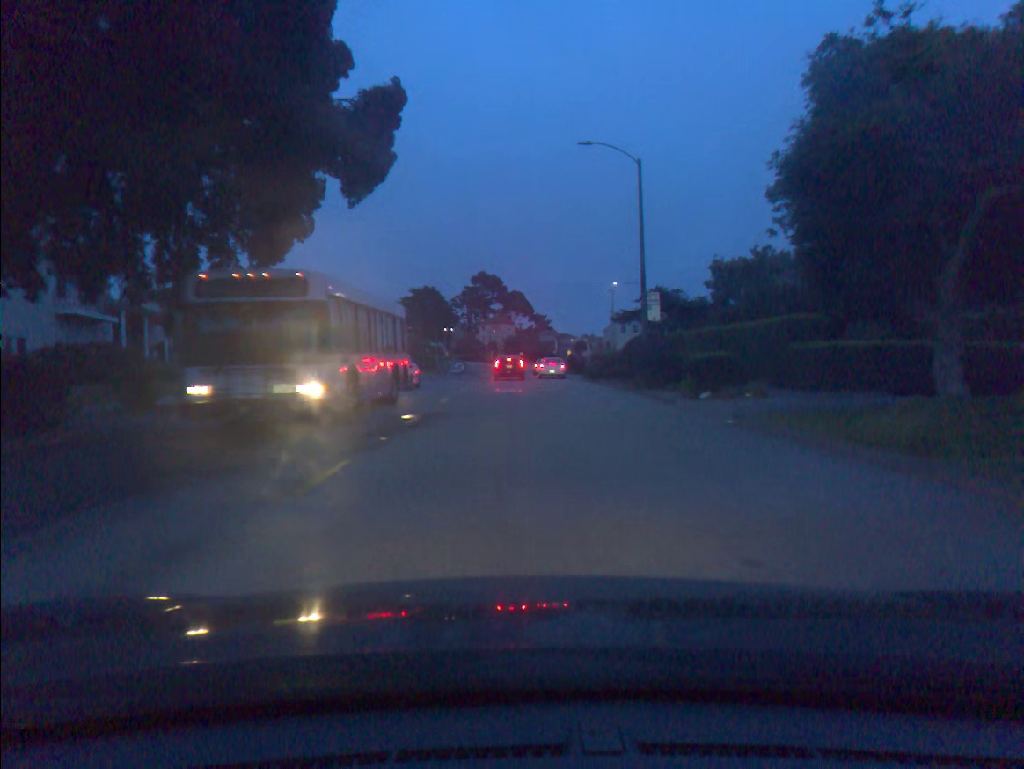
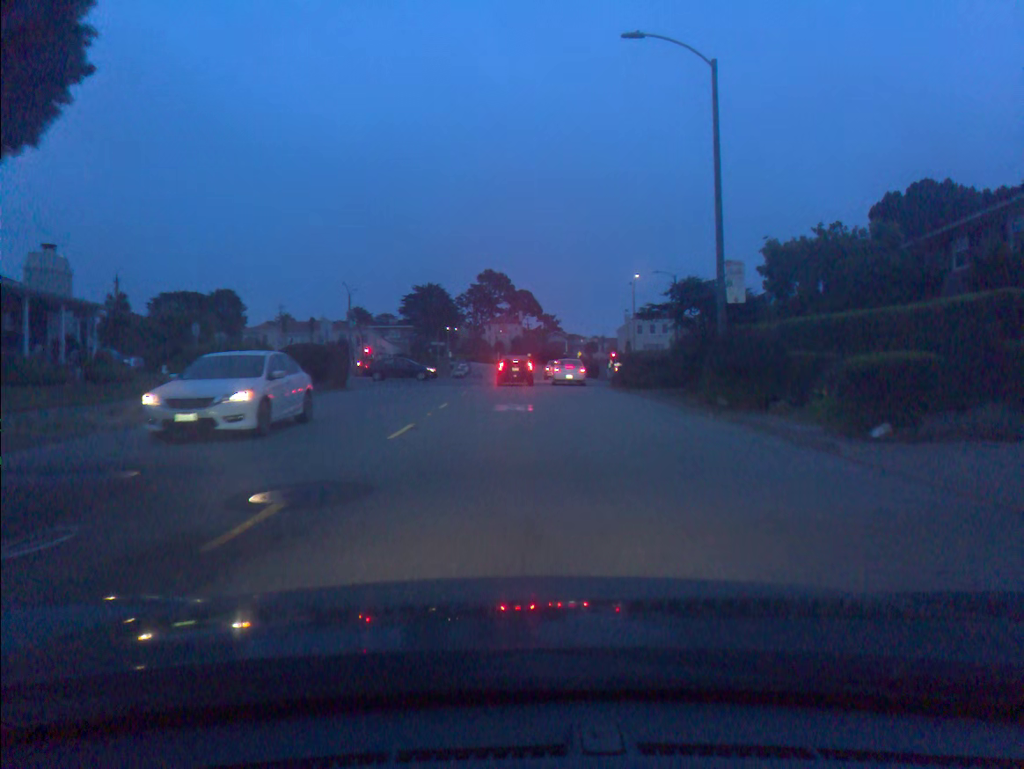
(0.0, +9.7) m; 0°
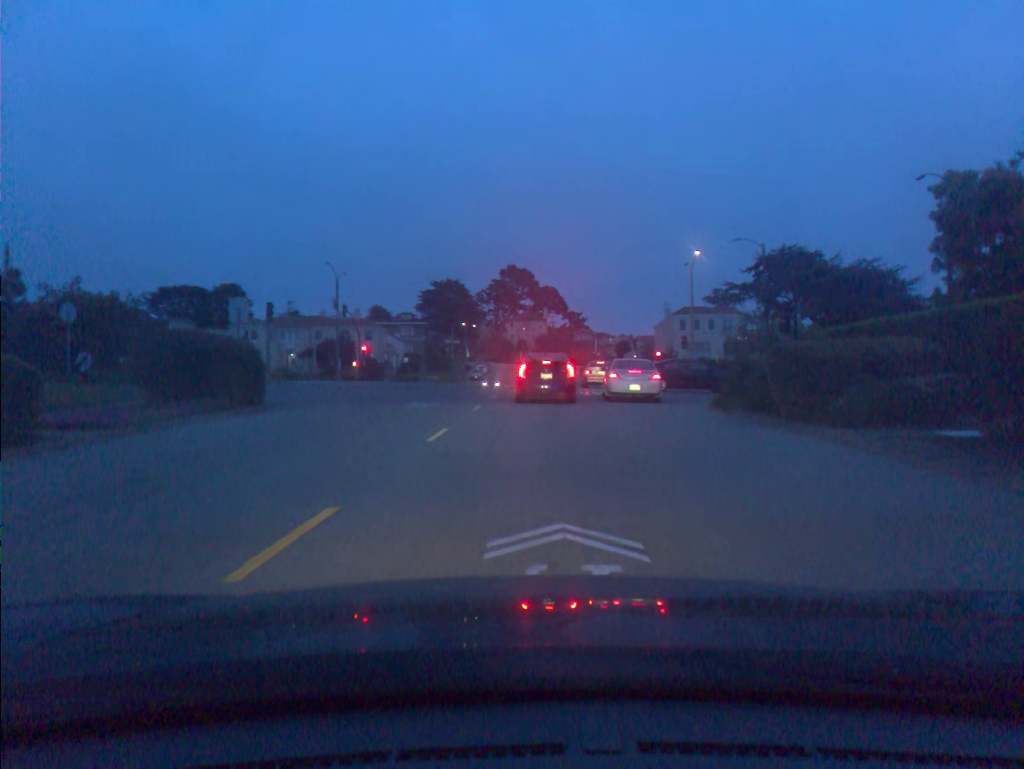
(-0.3, +15.5) m; -2°
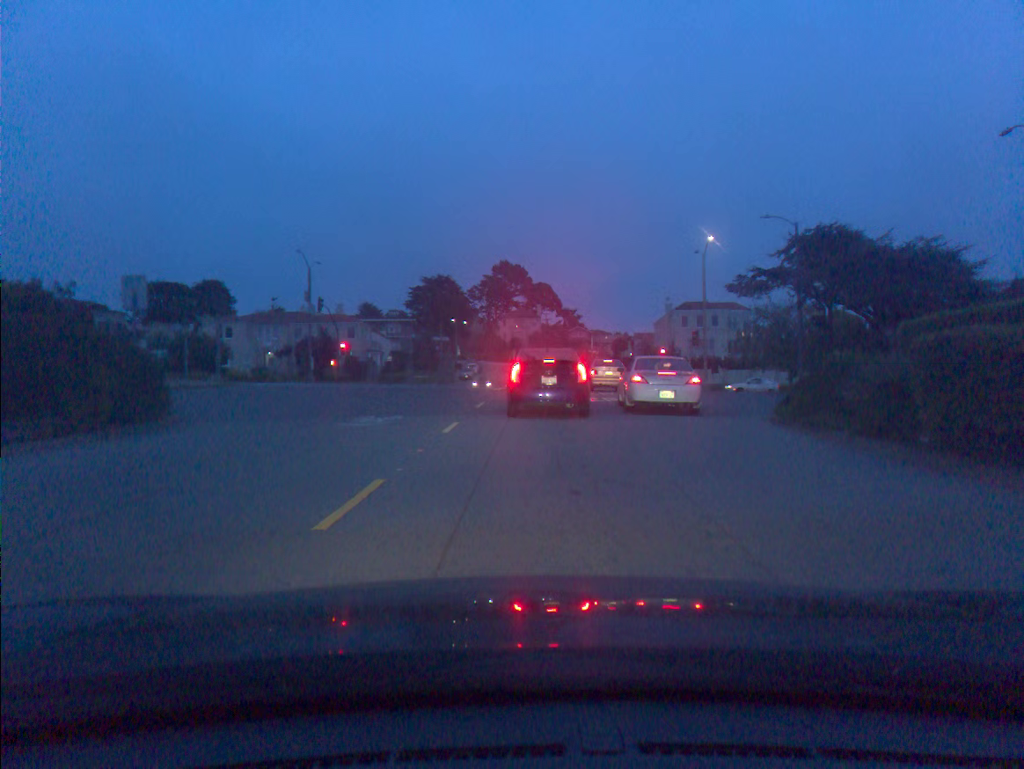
(0.0, +6.1) m; +1°
